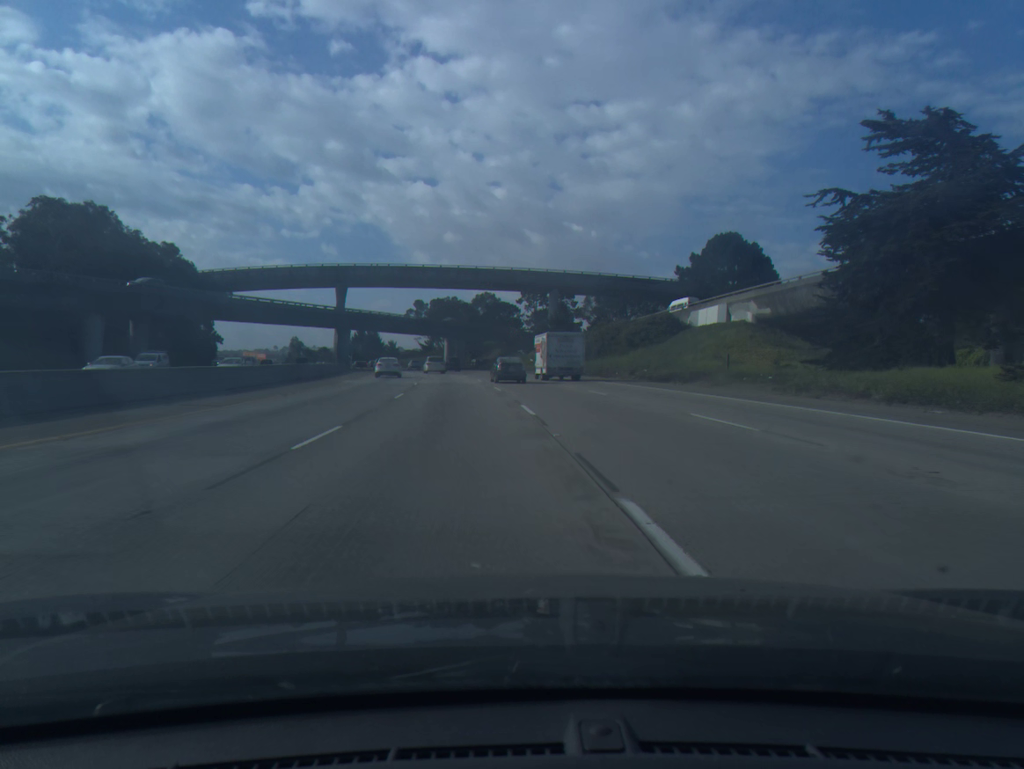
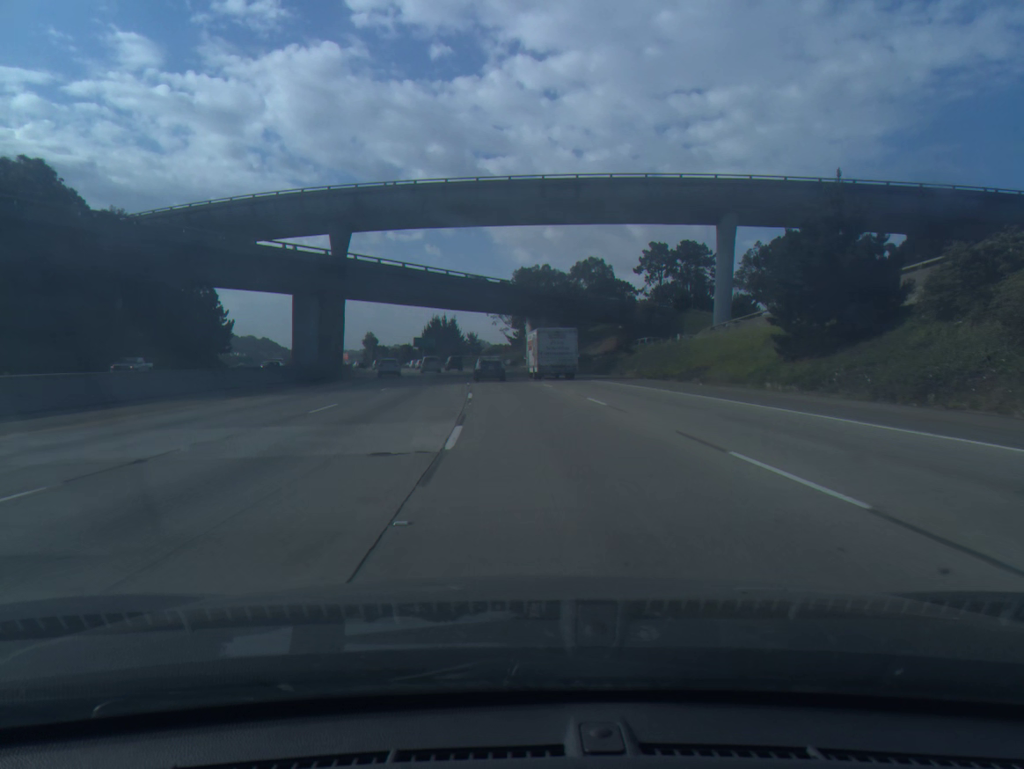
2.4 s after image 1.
(-3.5, +65.4) m; -7°
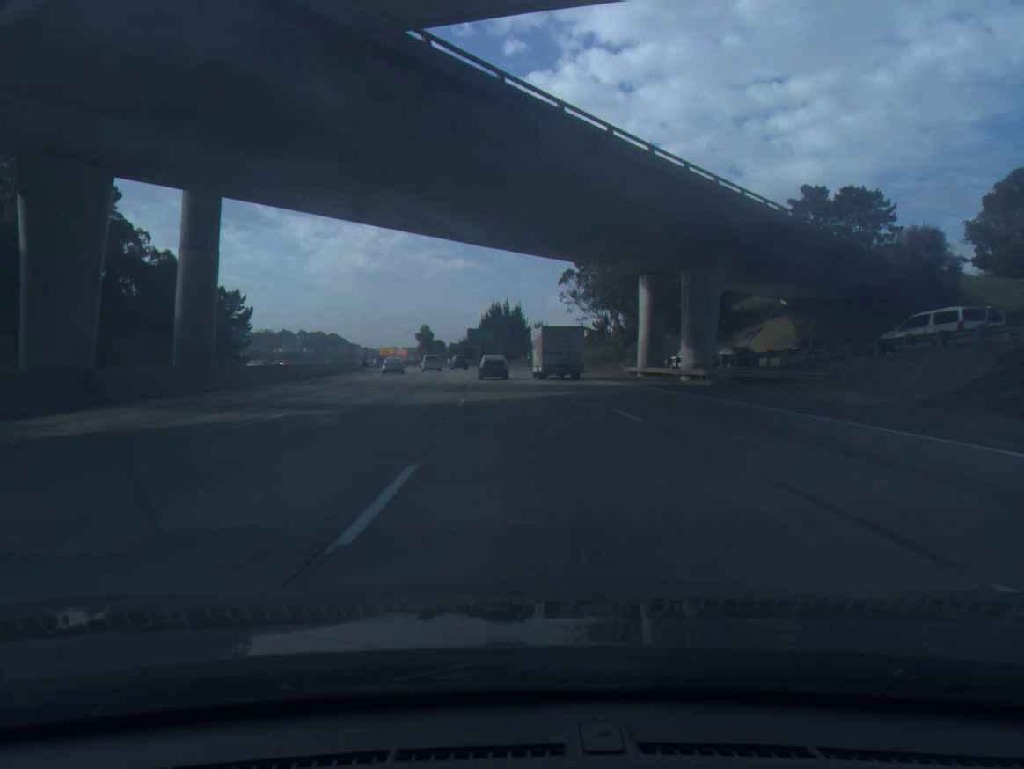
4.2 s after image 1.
(-2.1, +49.3) m; -5°
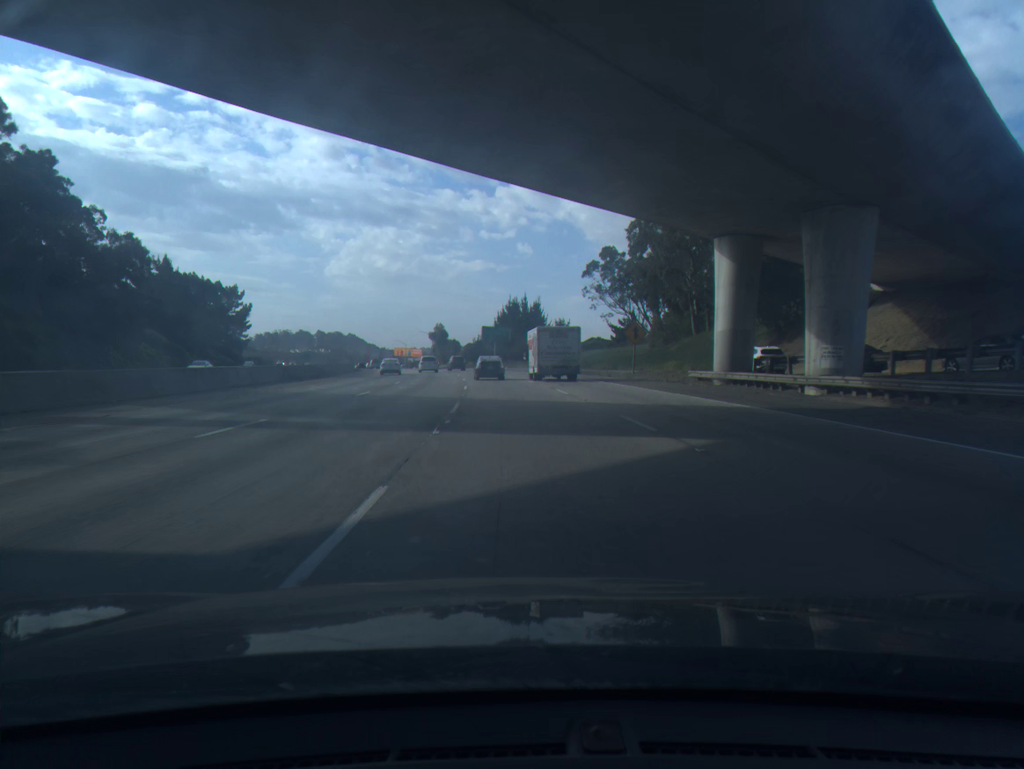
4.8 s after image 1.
(-0.2, +16.3) m; -1°
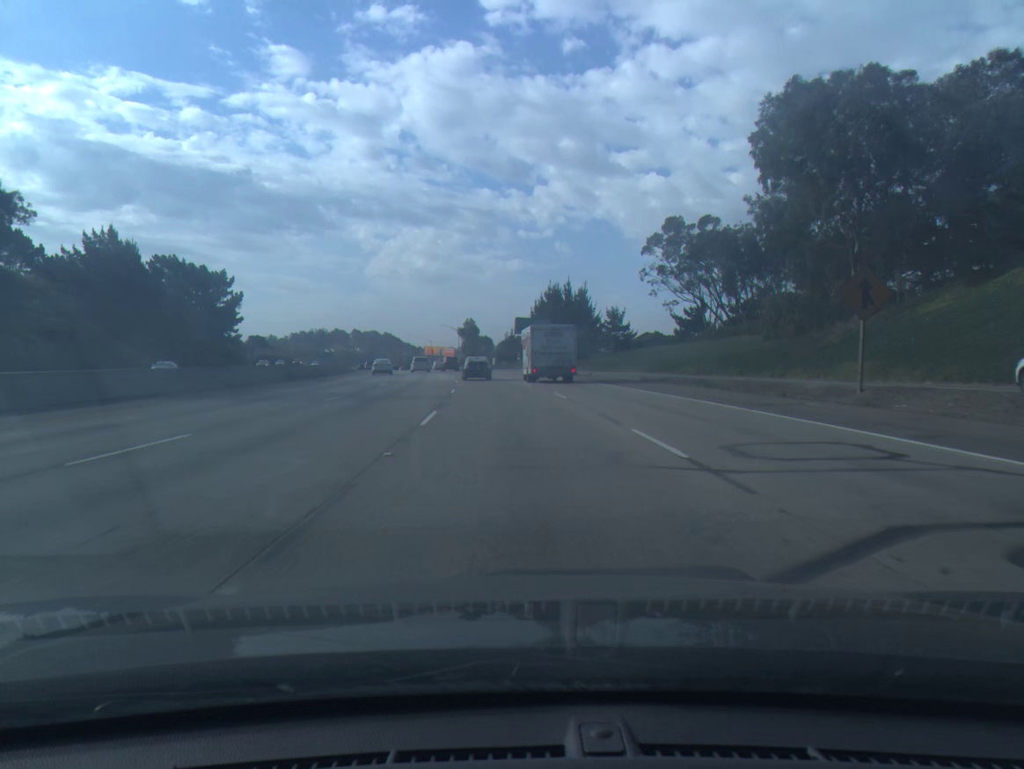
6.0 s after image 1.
(-0.7, +32.5) m; -3°
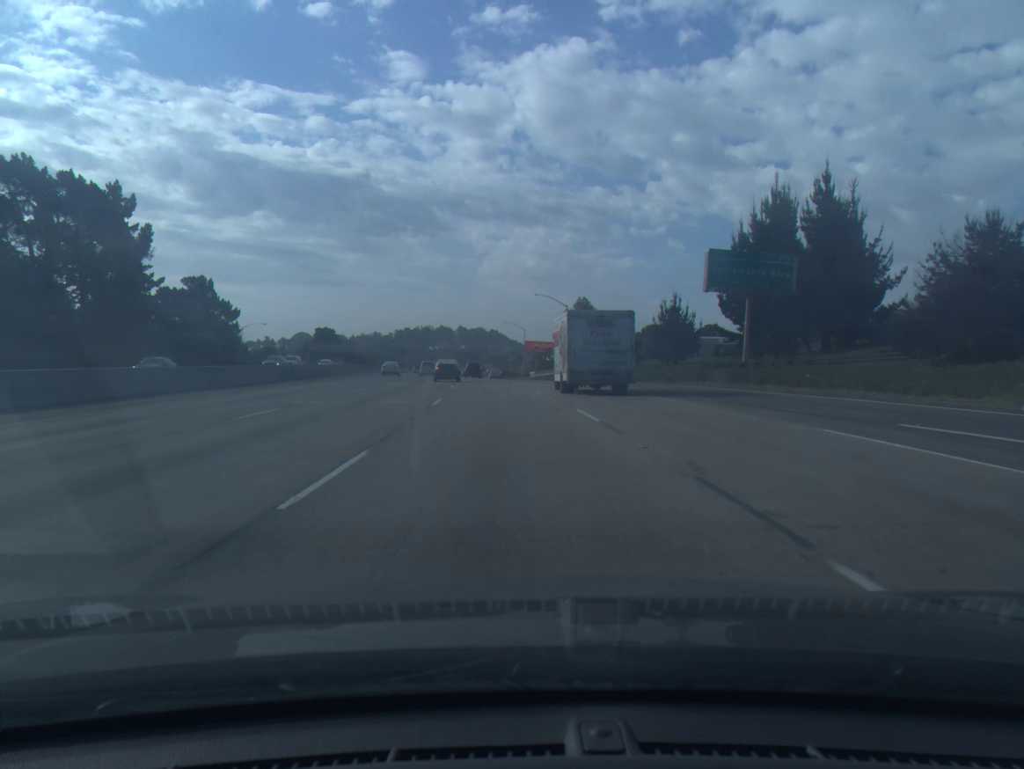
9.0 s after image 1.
(-5.9, +81.1) m; -8°
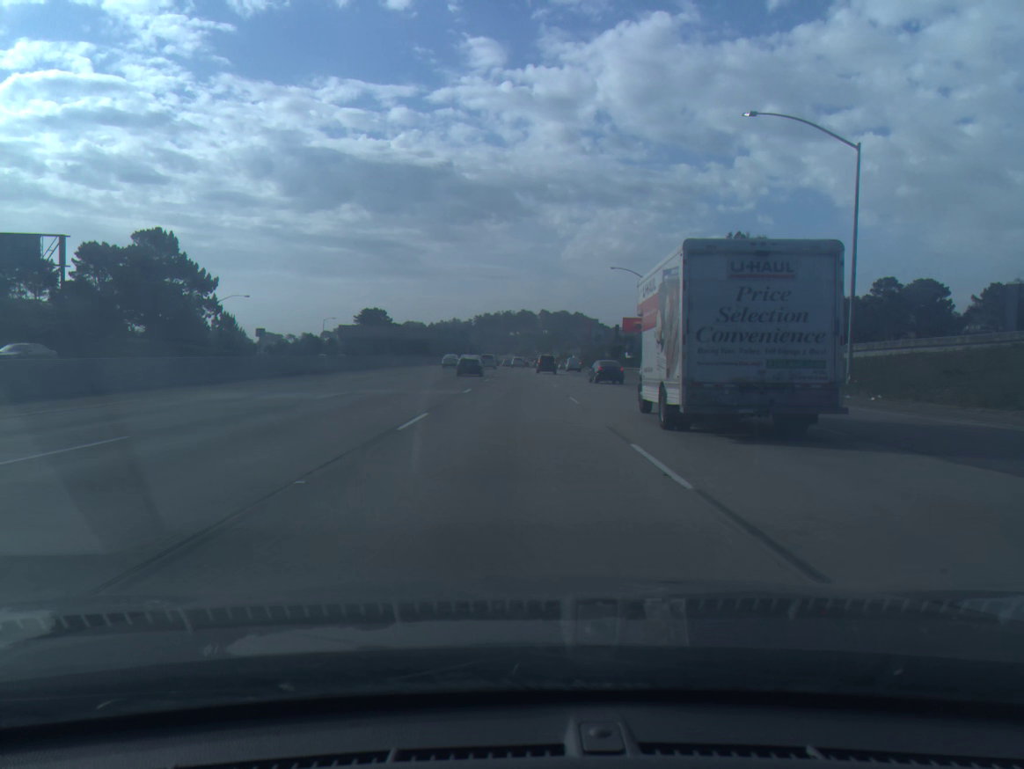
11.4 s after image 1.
(-3.5, +66.5) m; -6°
